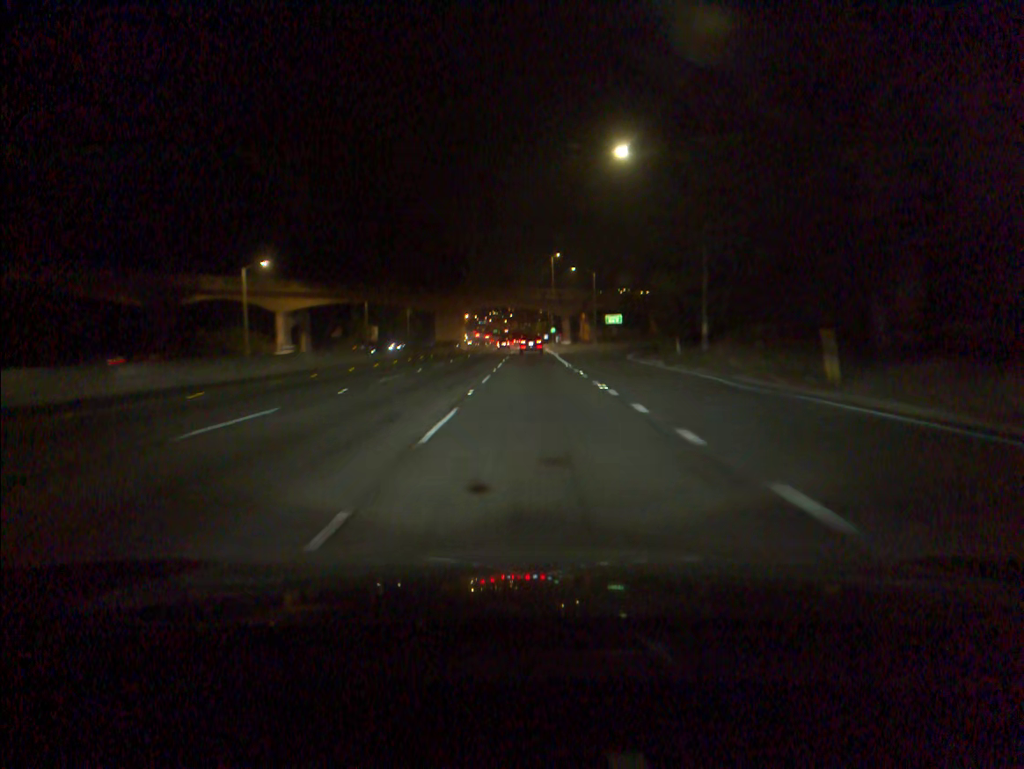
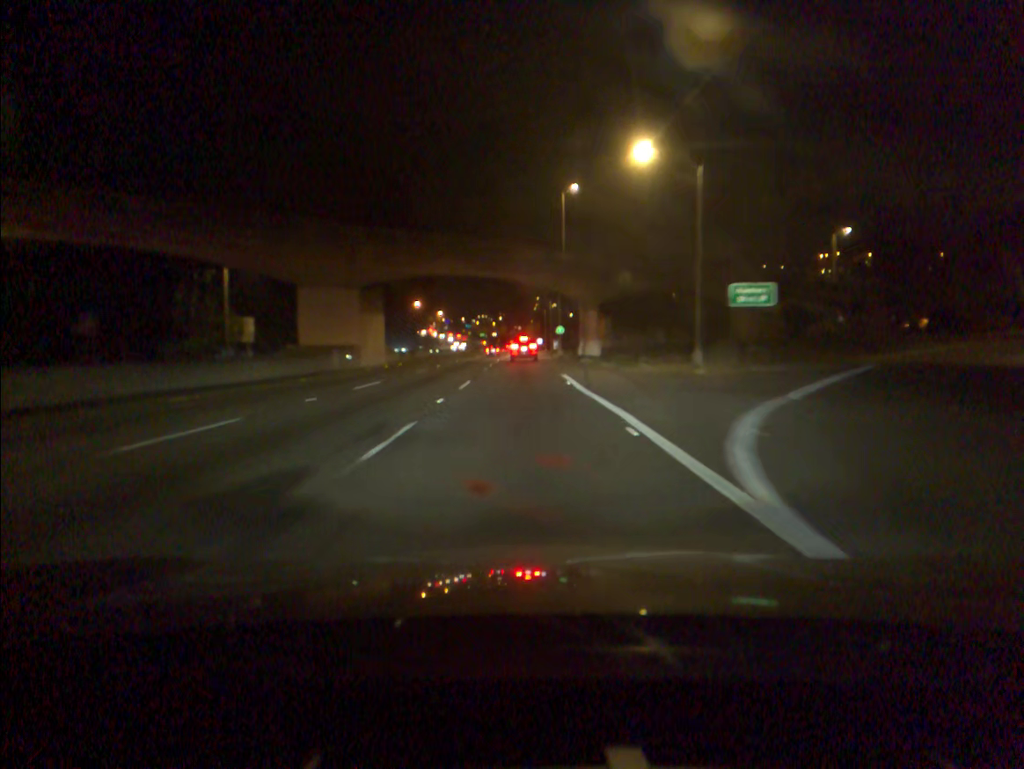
(+0.4, +60.7) m; 0°
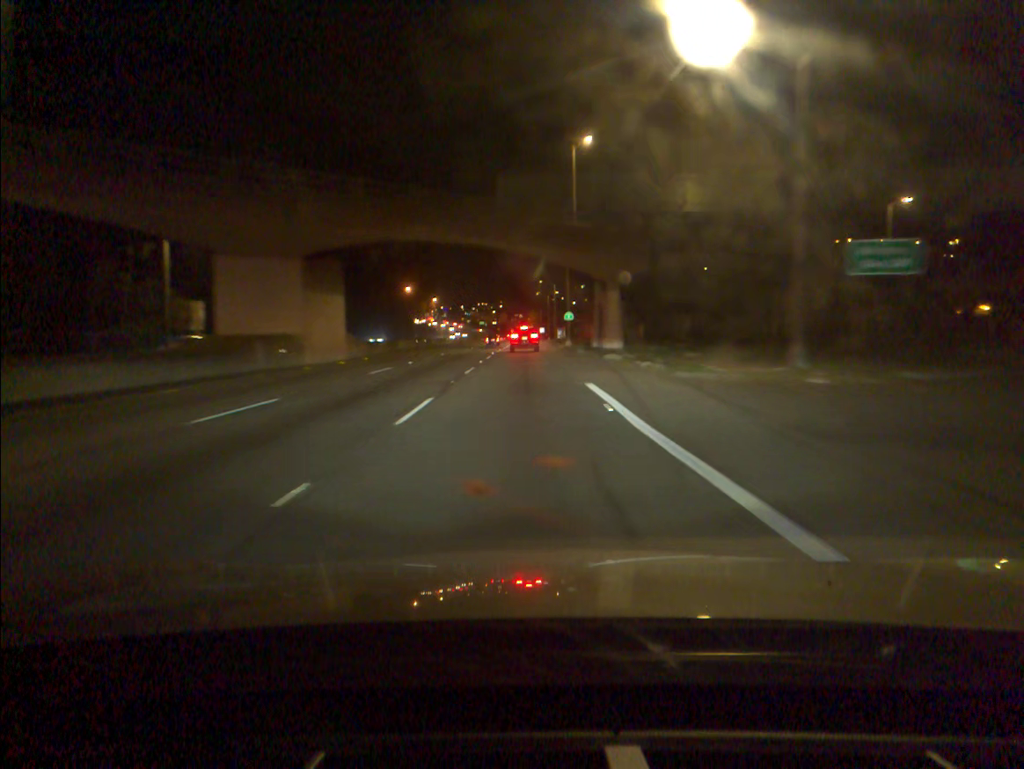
(0.0, +11.9) m; 0°
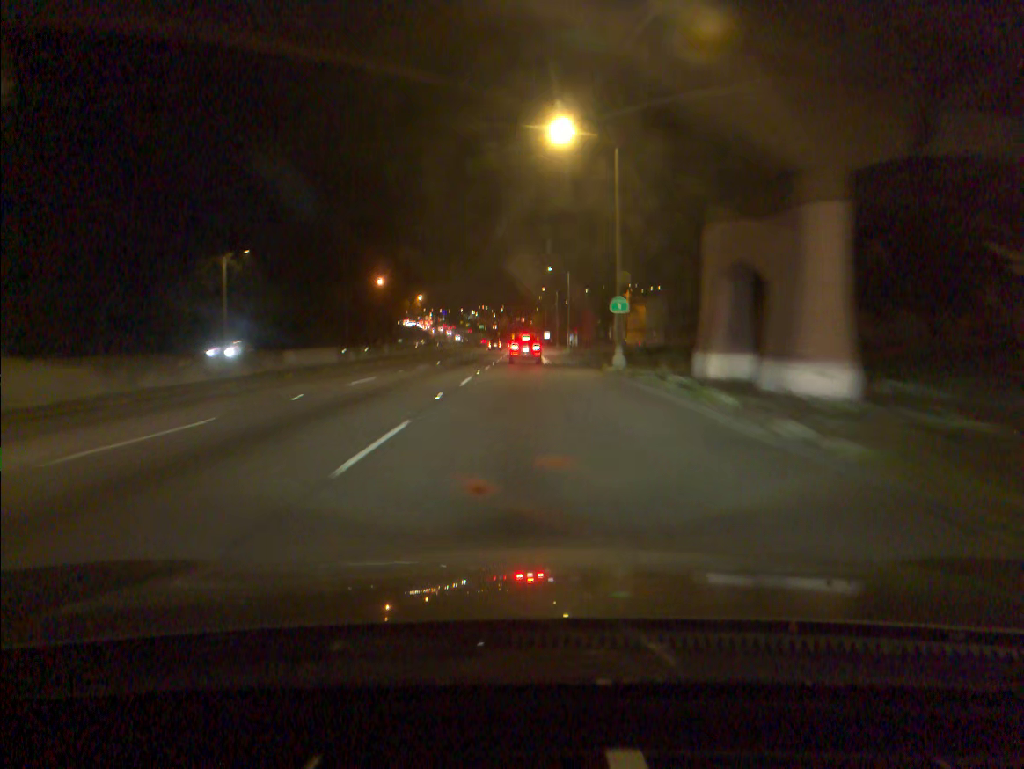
(+0.1, +33.4) m; 0°
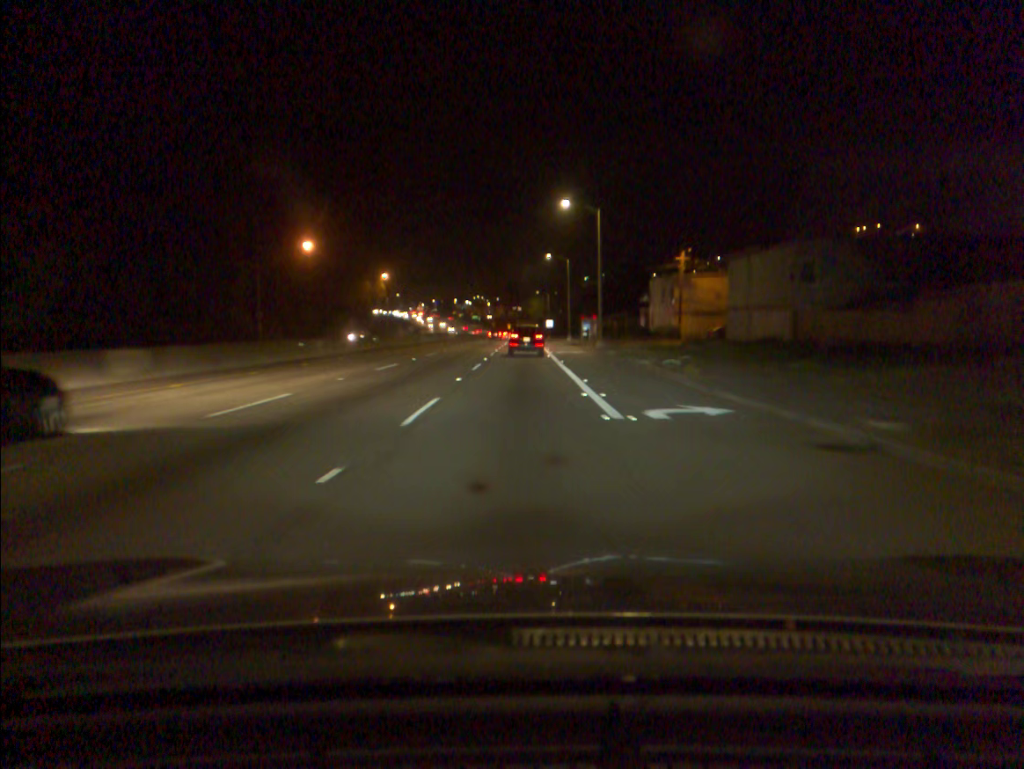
(+0.1, +39.9) m; +1°
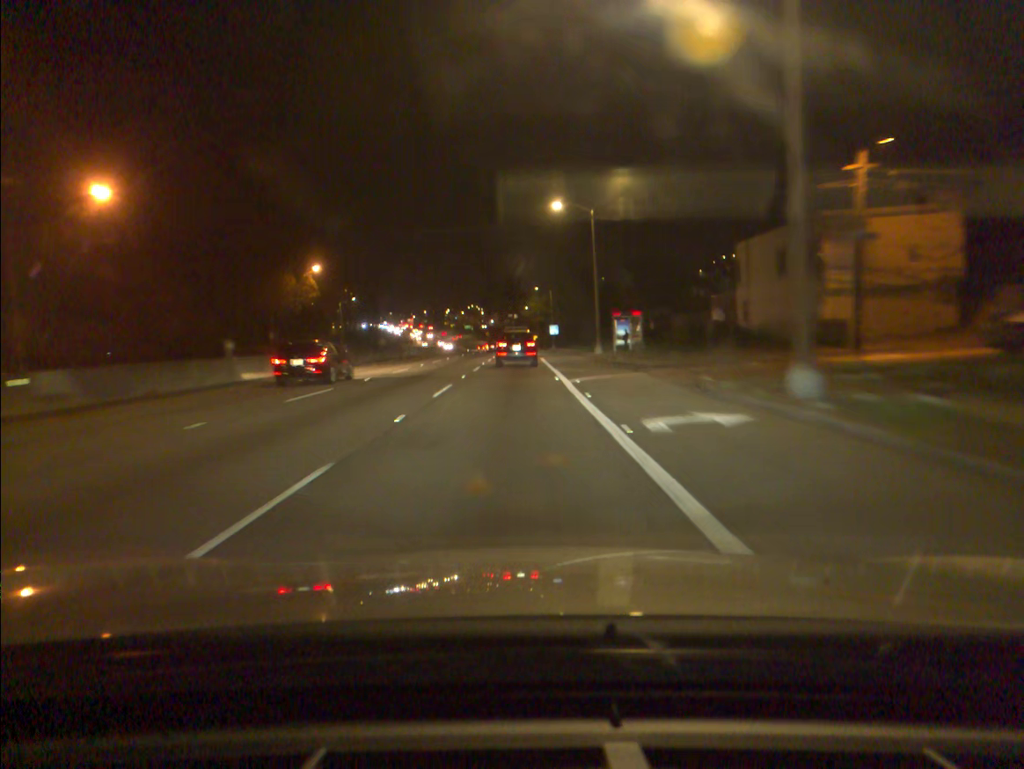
(+0.1, +38.8) m; 0°
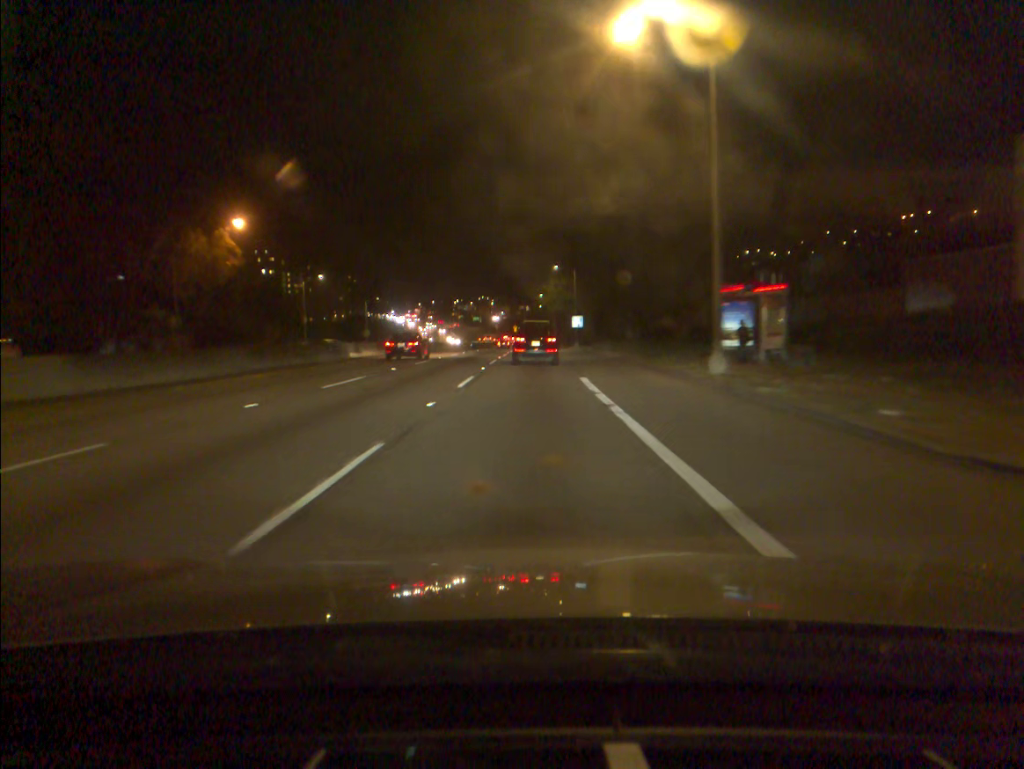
(-0.3, +28.0) m; -1°
